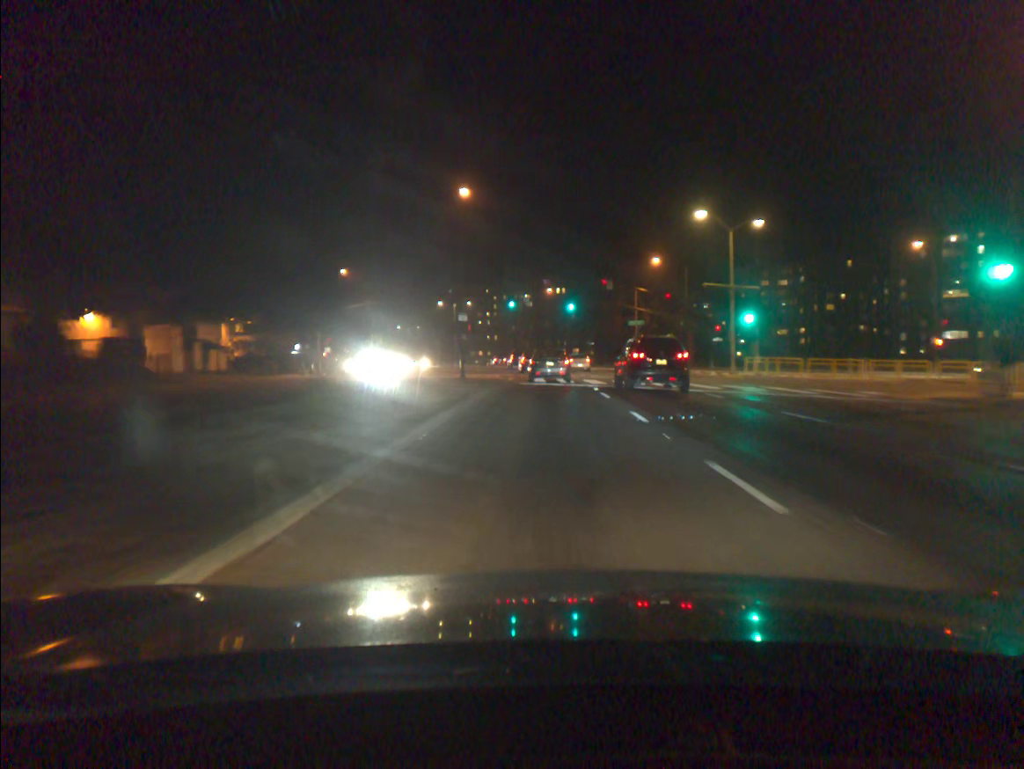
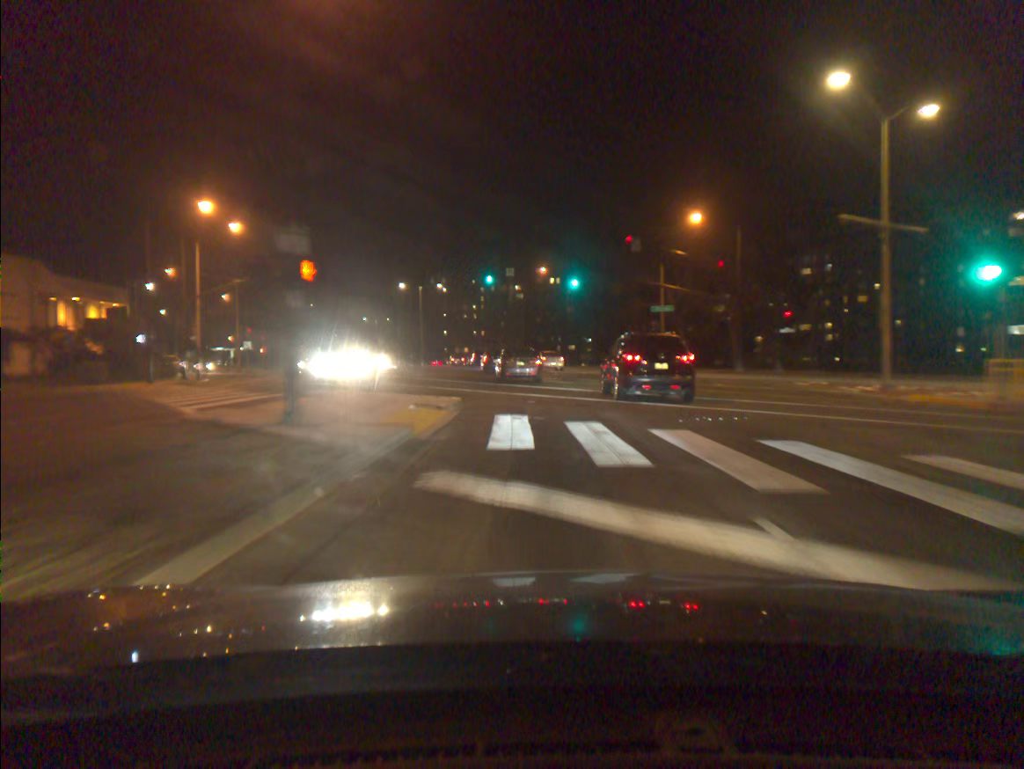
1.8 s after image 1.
(+0.2, +25.4) m; +1°
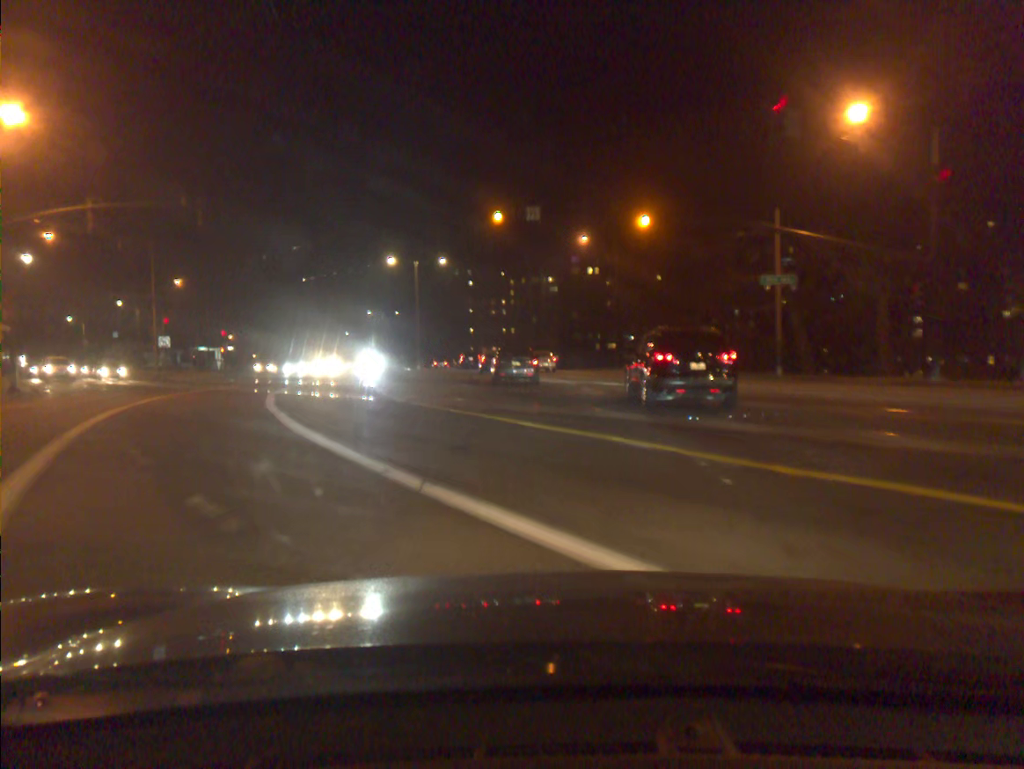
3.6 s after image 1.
(-0.4, +24.6) m; -3°
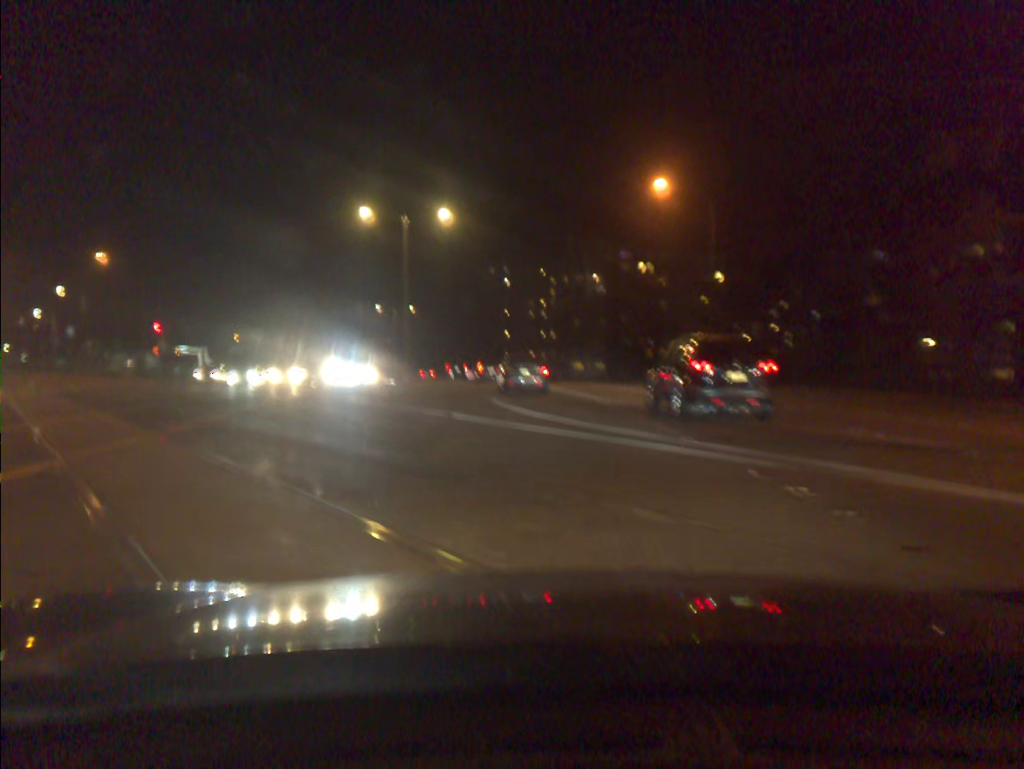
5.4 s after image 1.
(-0.5, +23.6) m; -3°
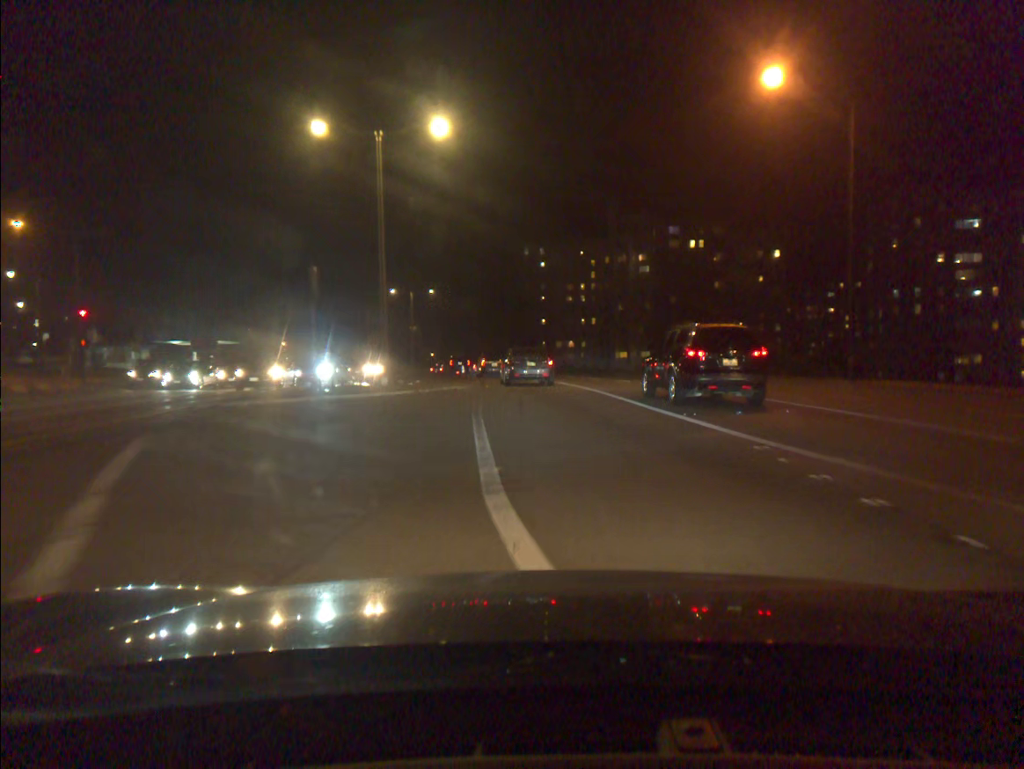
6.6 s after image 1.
(-0.4, +15.2) m; -3°
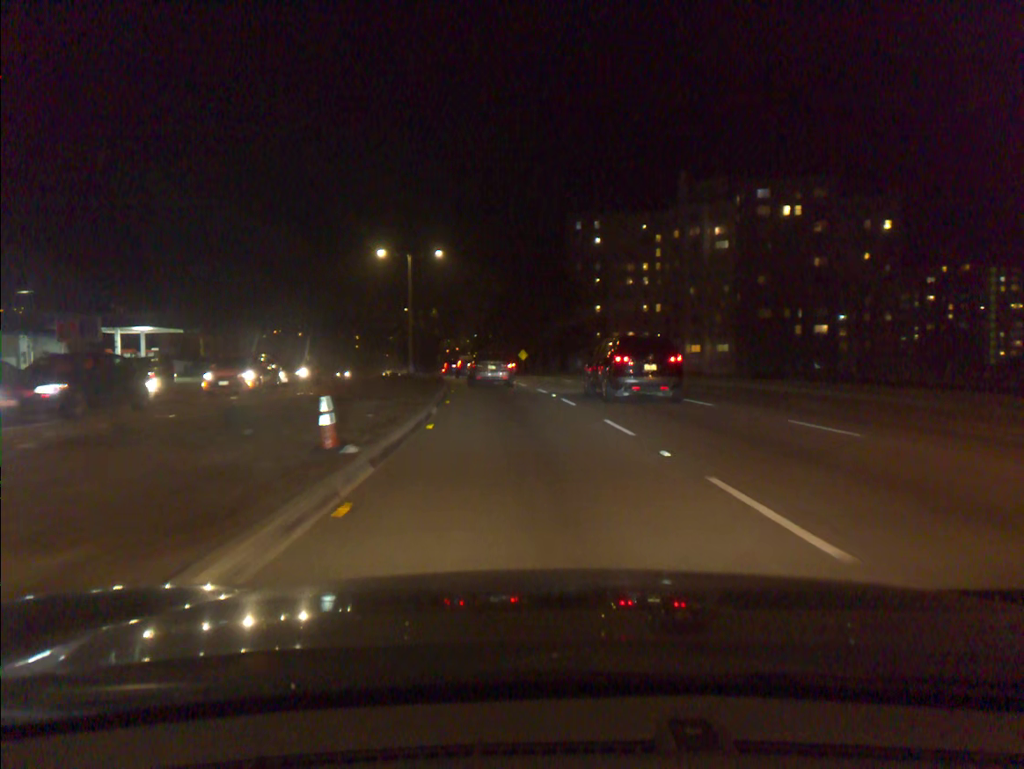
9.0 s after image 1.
(-0.7, +29.9) m; -4°
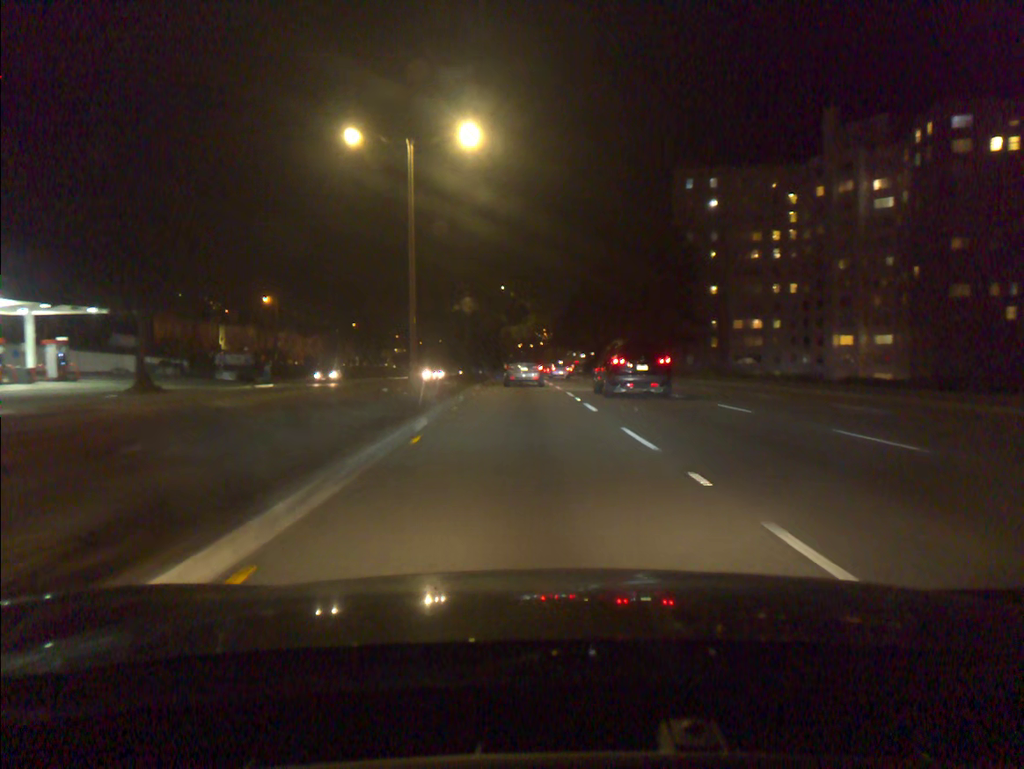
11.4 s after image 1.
(-1.8, +31.3) m; -6°
